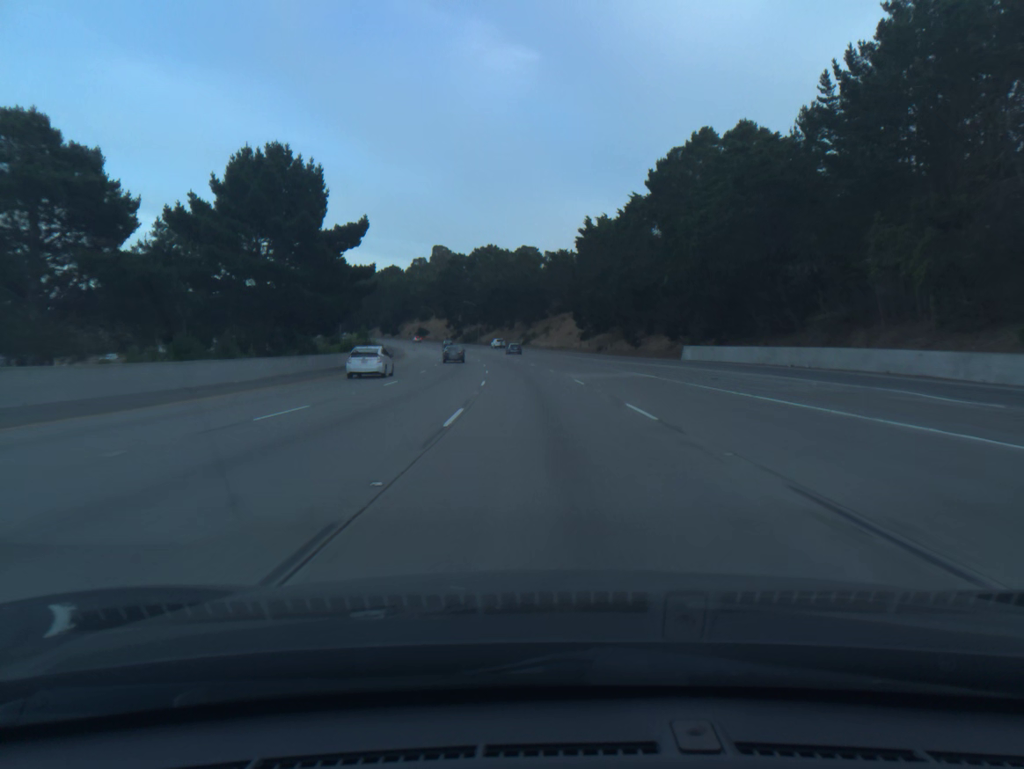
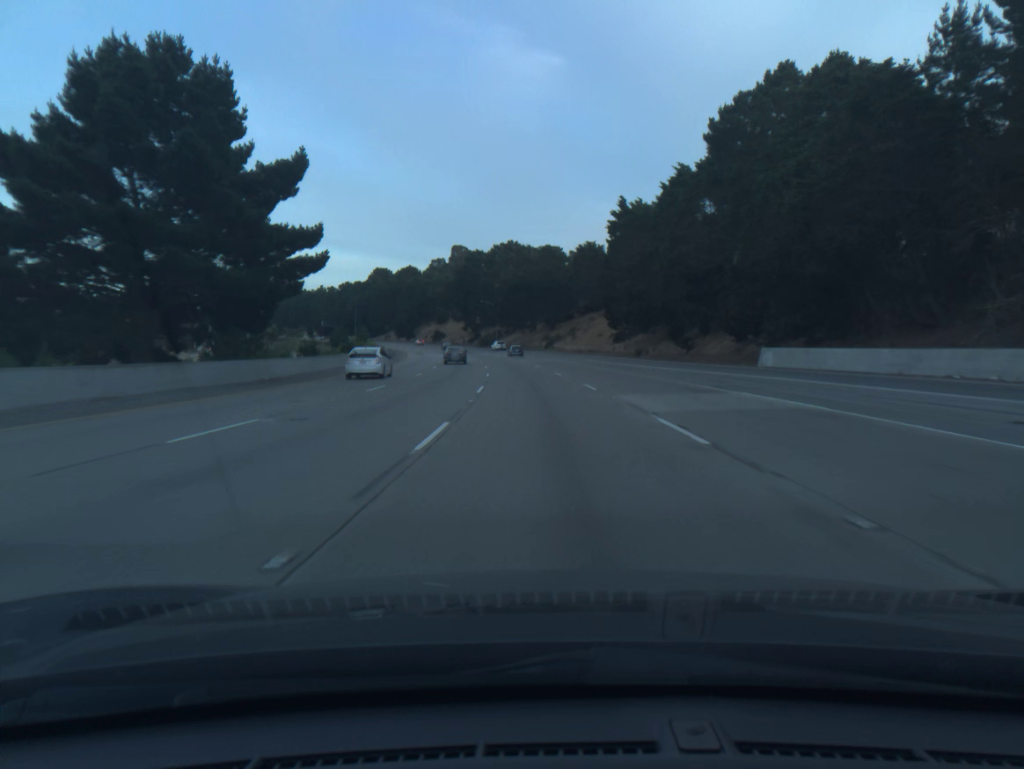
(-0.3, +18.4) m; -2°
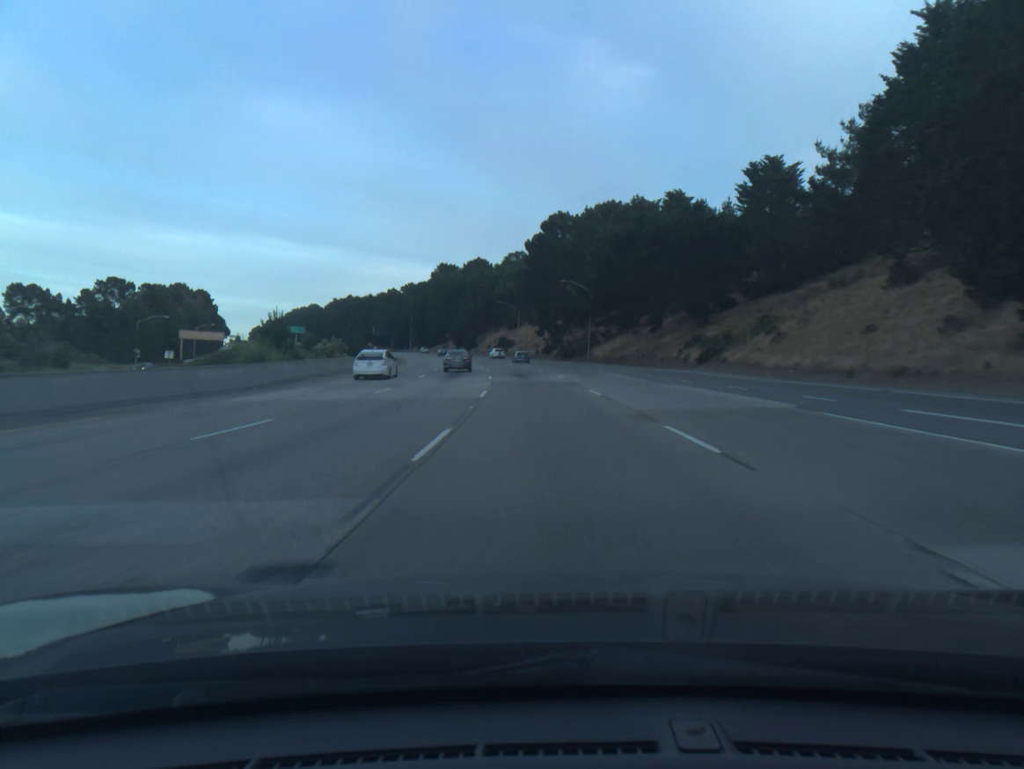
(-4.3, +72.8) m; -7°
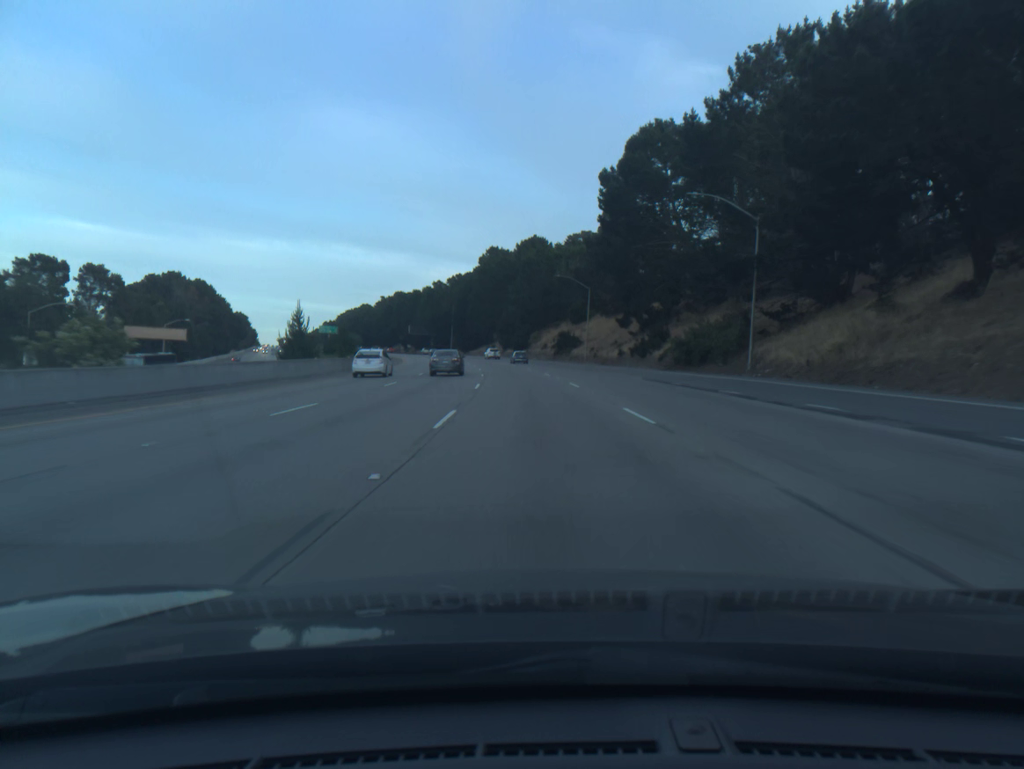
(-2.1, +54.4) m; -5°
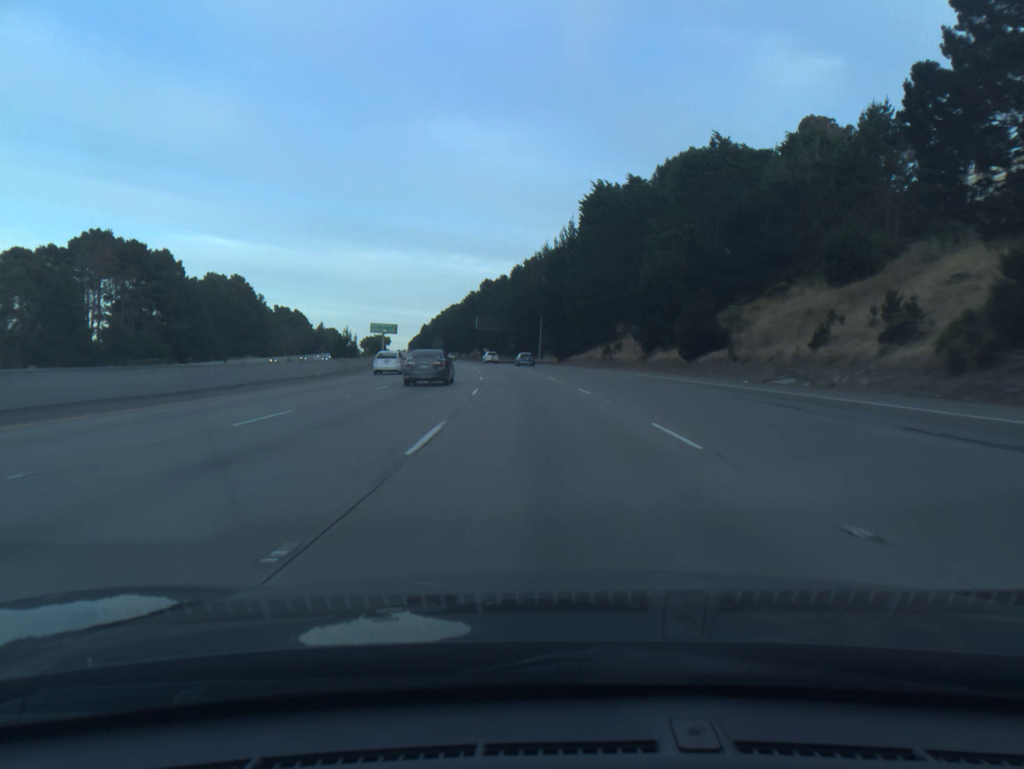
(-6.9, +90.6) m; -8°
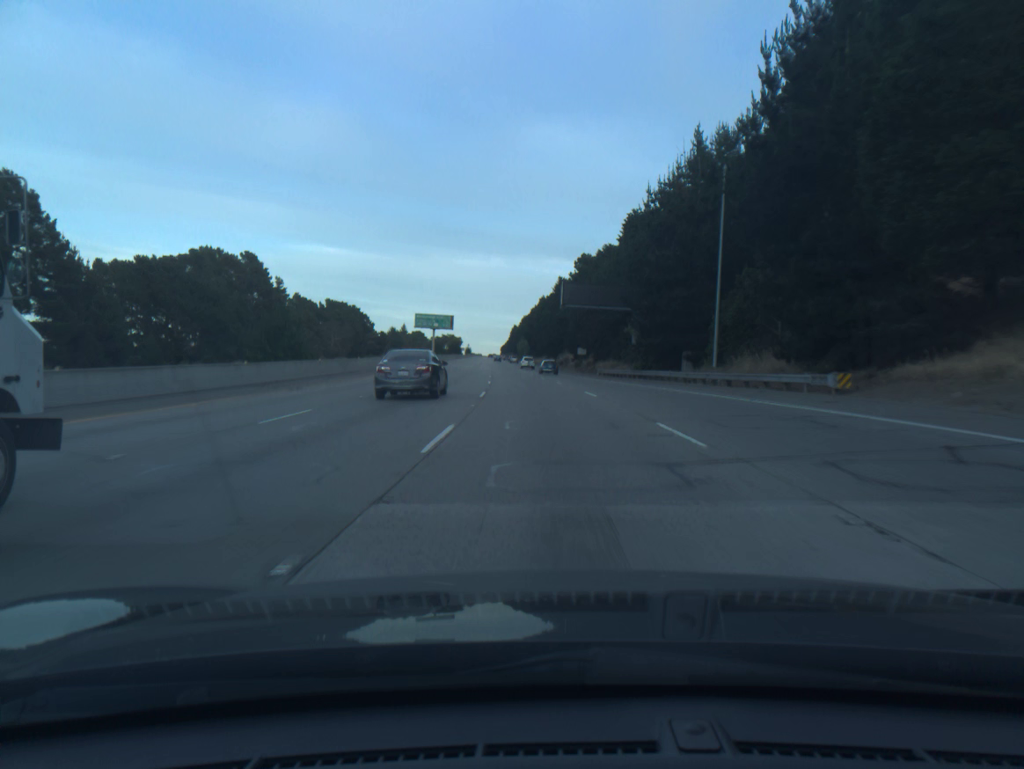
(-4.7, +72.5) m; -7°
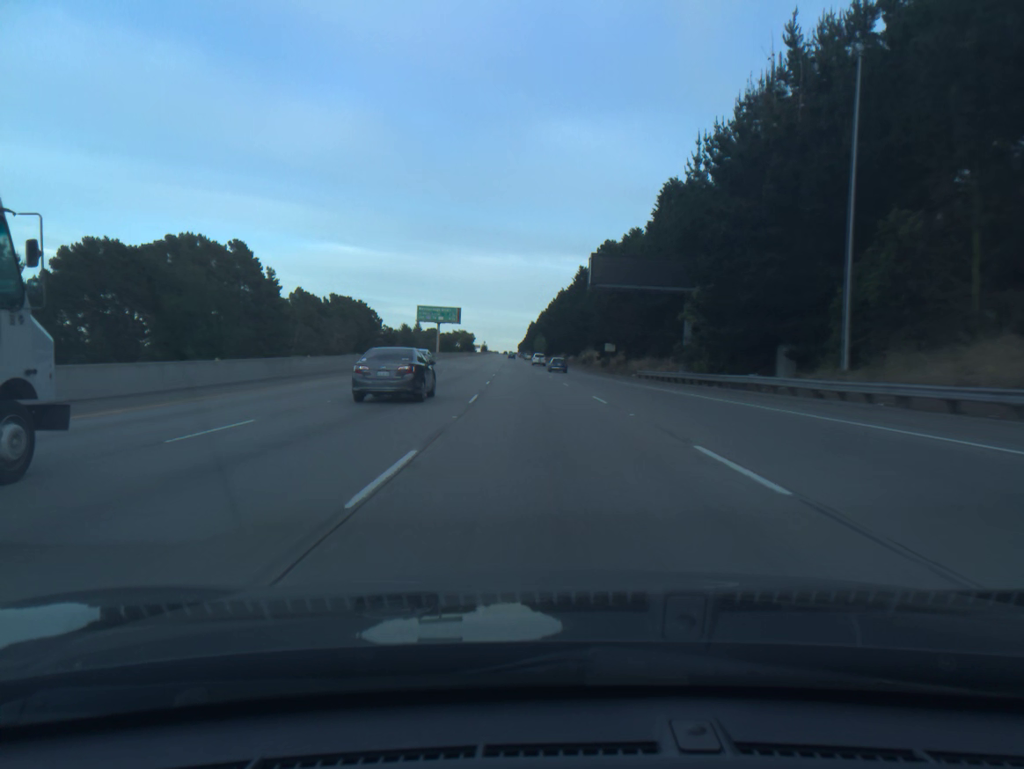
(-0.2, +18.3) m; -1°
